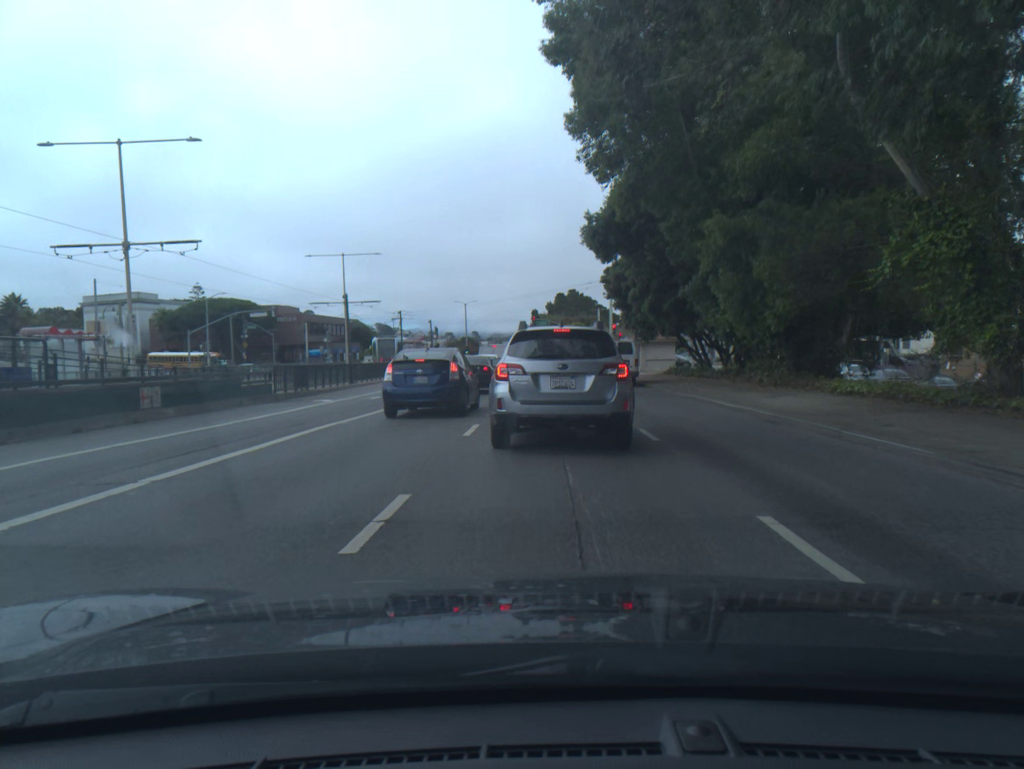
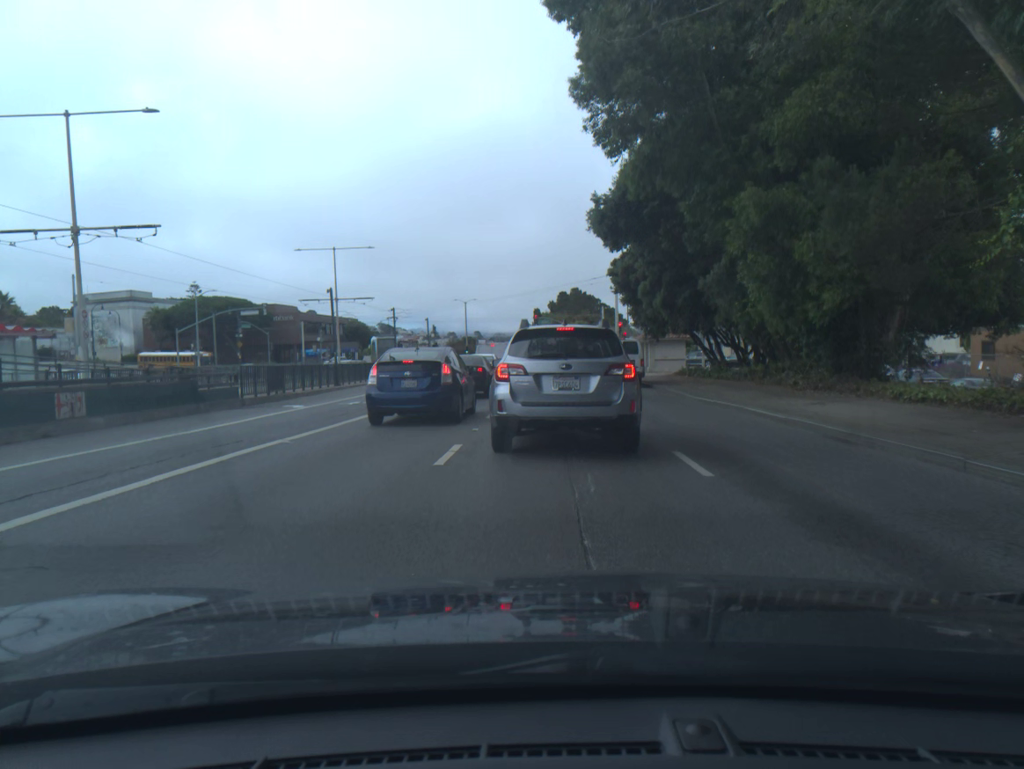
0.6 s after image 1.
(0.0, +3.5) m; 0°
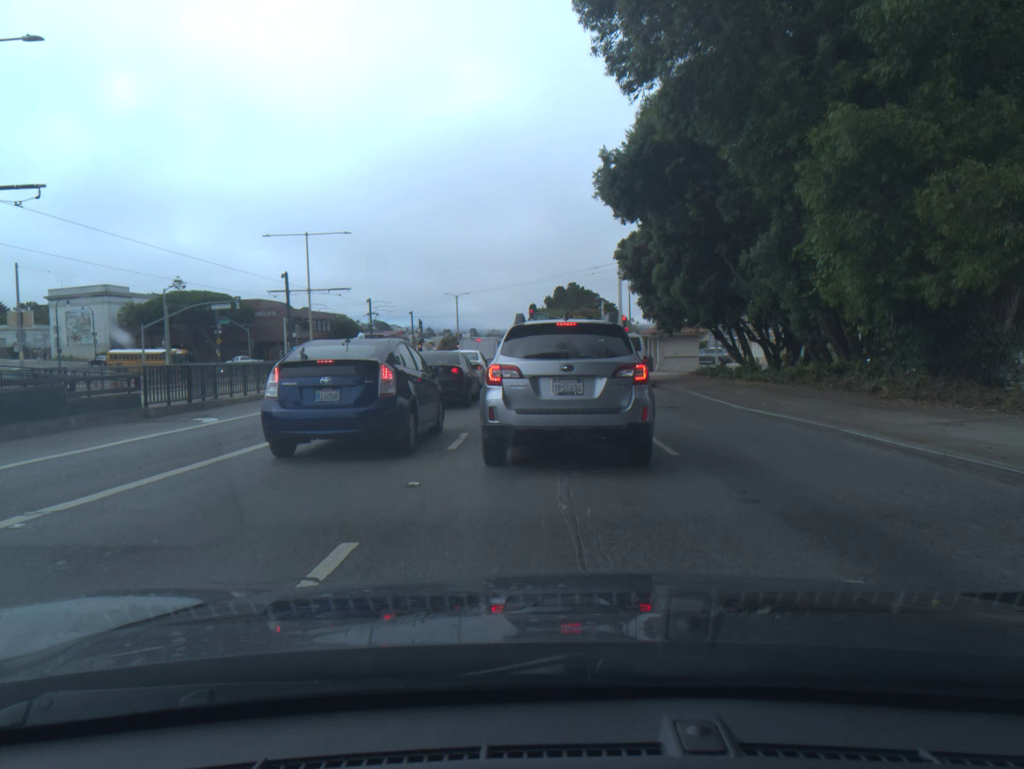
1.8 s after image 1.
(0.0, +5.9) m; 0°
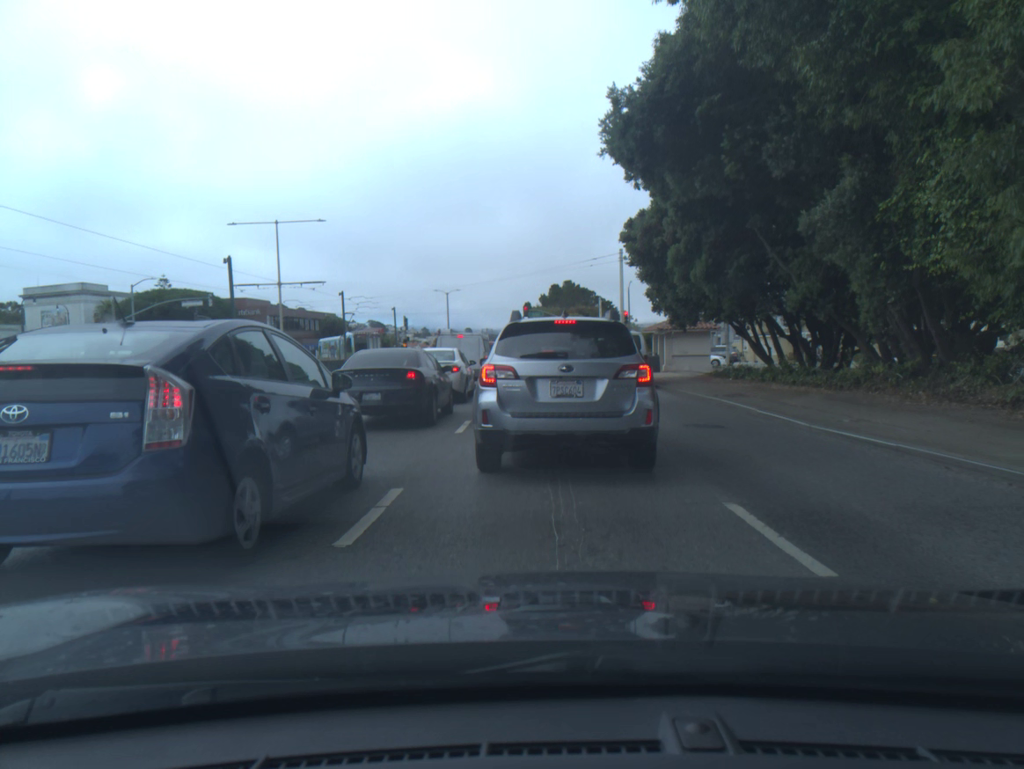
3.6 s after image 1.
(+0.1, +5.4) m; +1°
